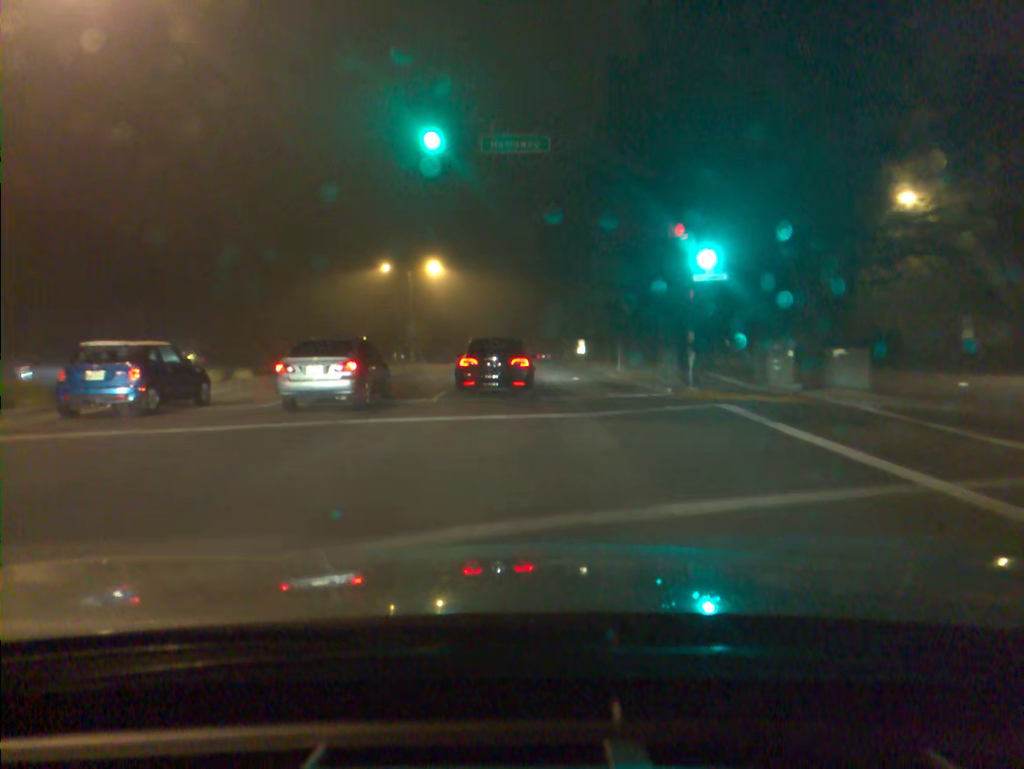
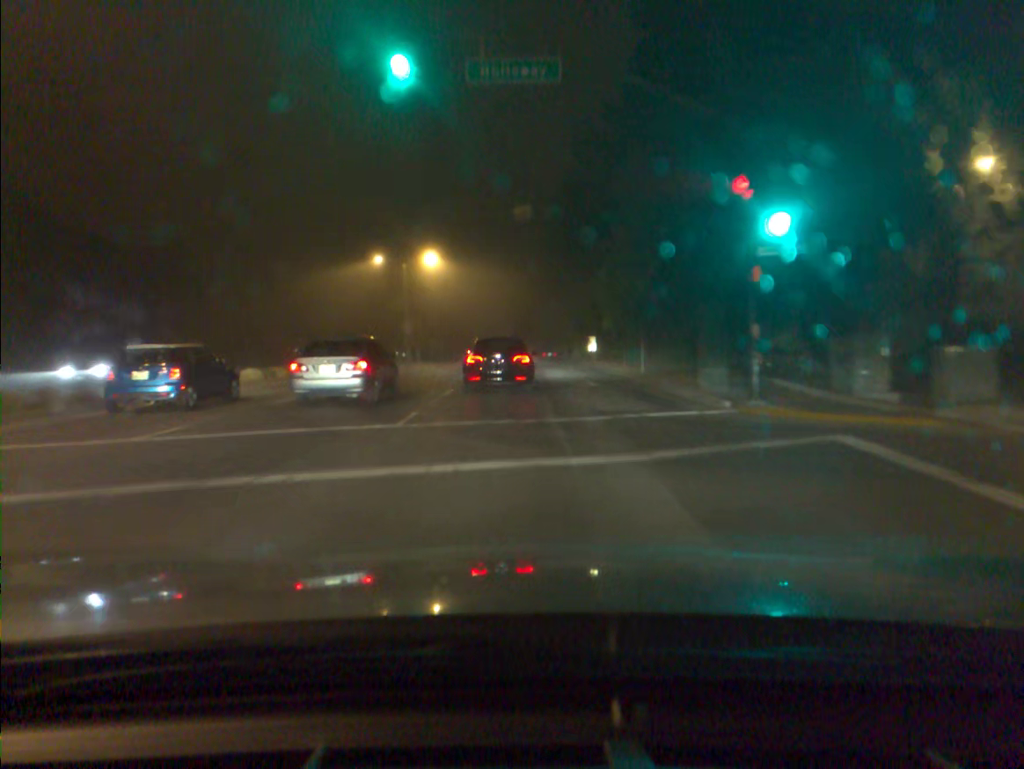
(0.0, +5.4) m; -1°
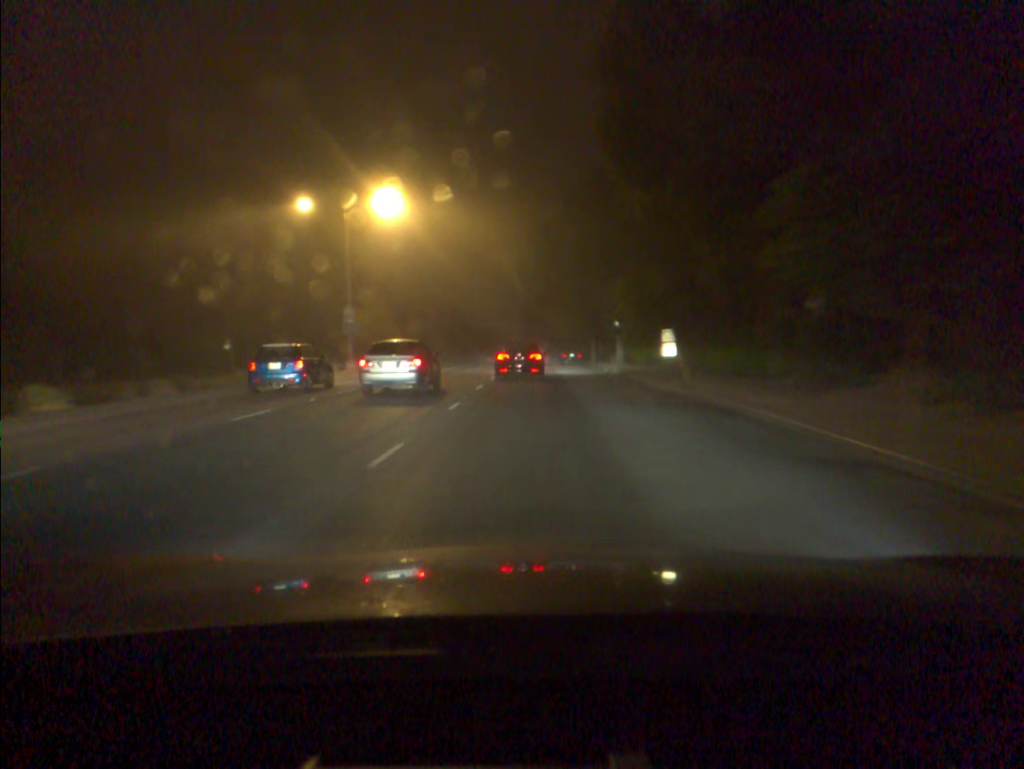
(-0.3, +25.3) m; 0°
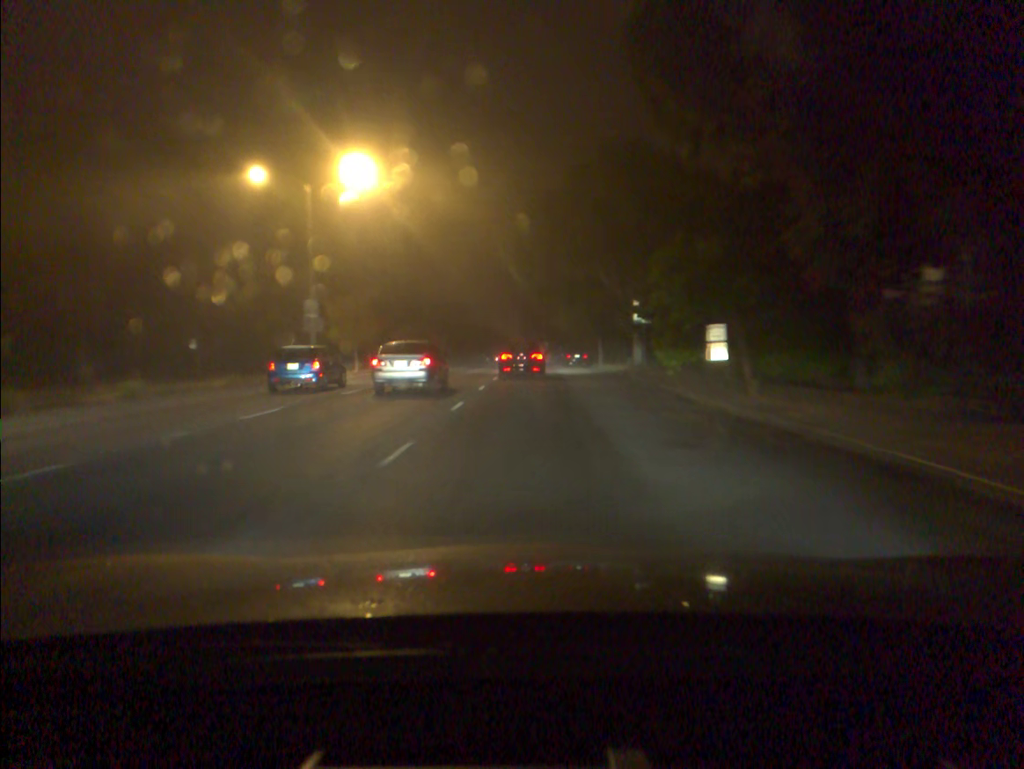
(0.0, +7.2) m; 0°
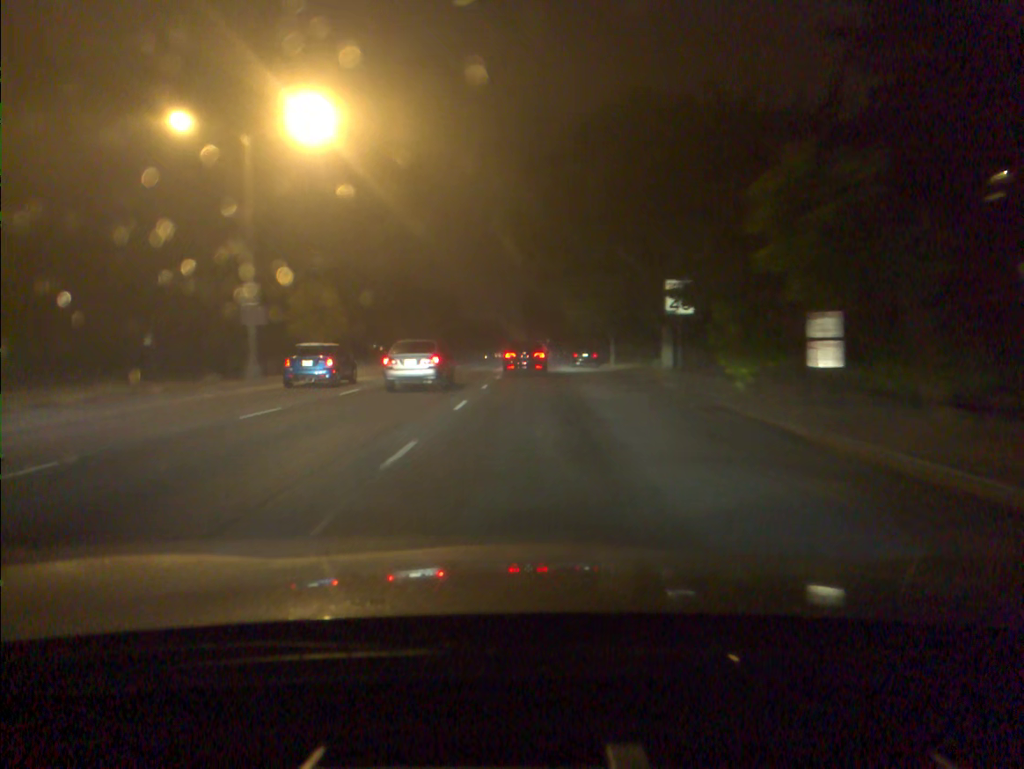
(0.0, +7.6) m; 0°
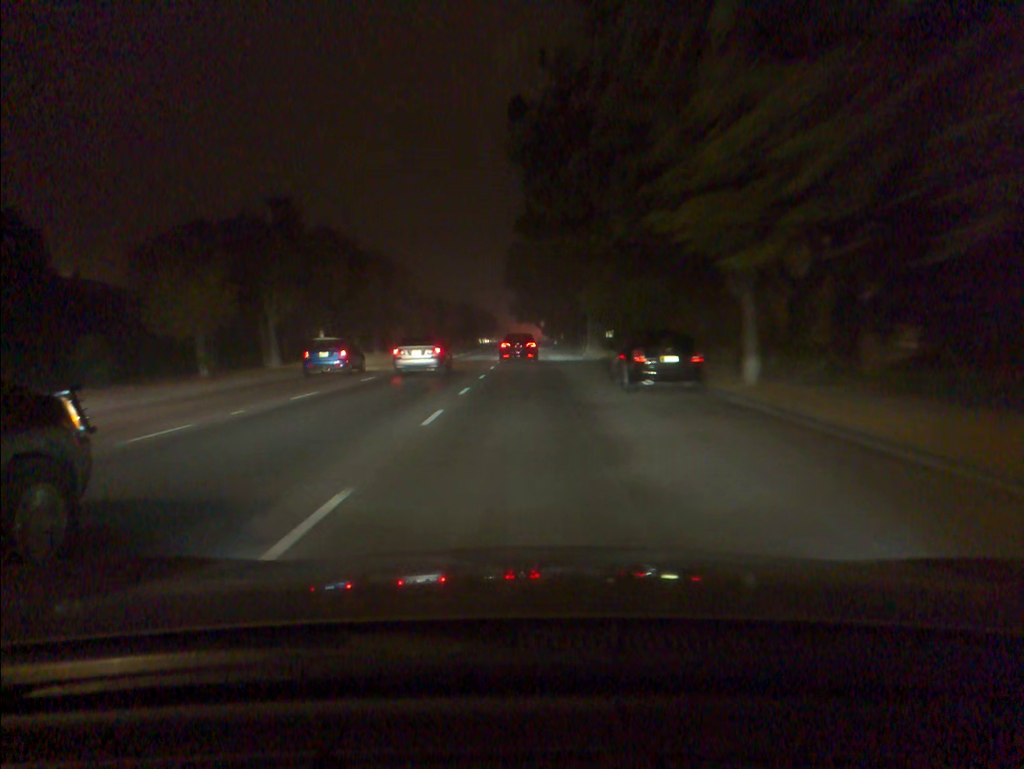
(+0.2, +33.2) m; 0°
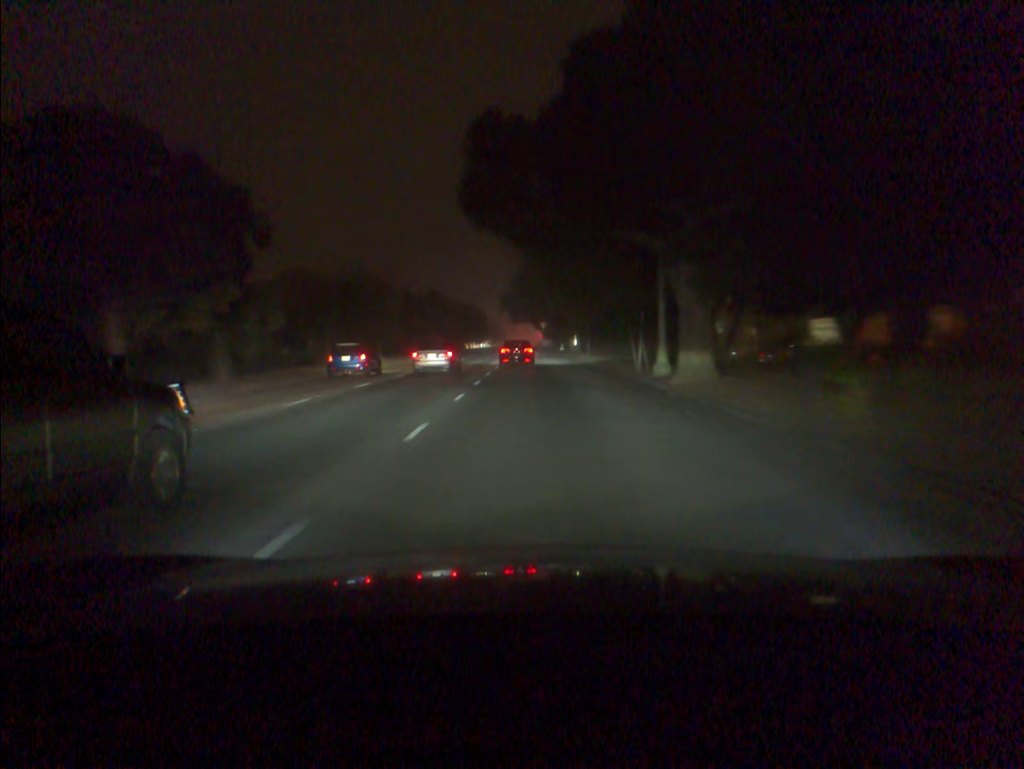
(+0.2, +36.1) m; 0°
